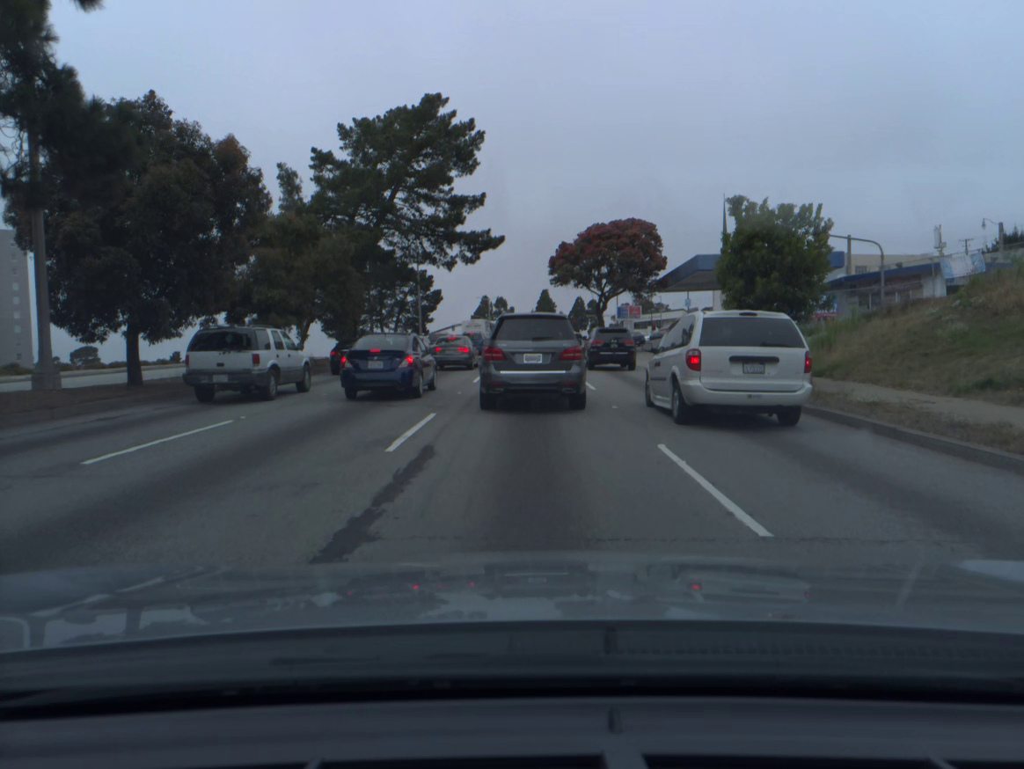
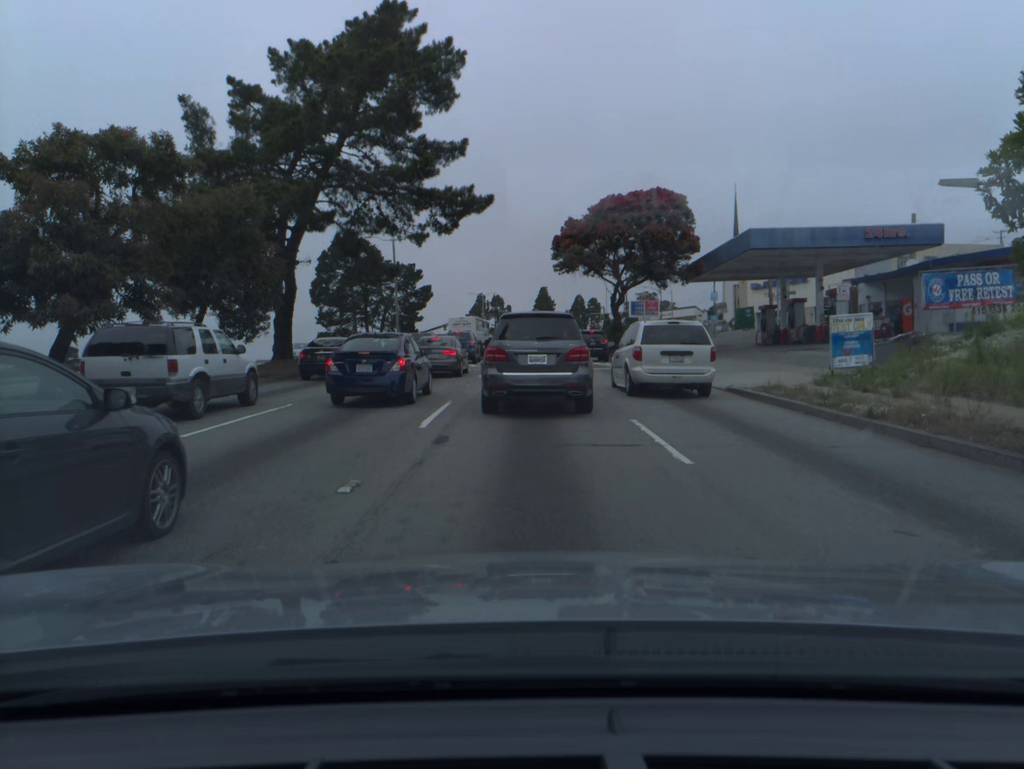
(0.0, +11.7) m; 0°
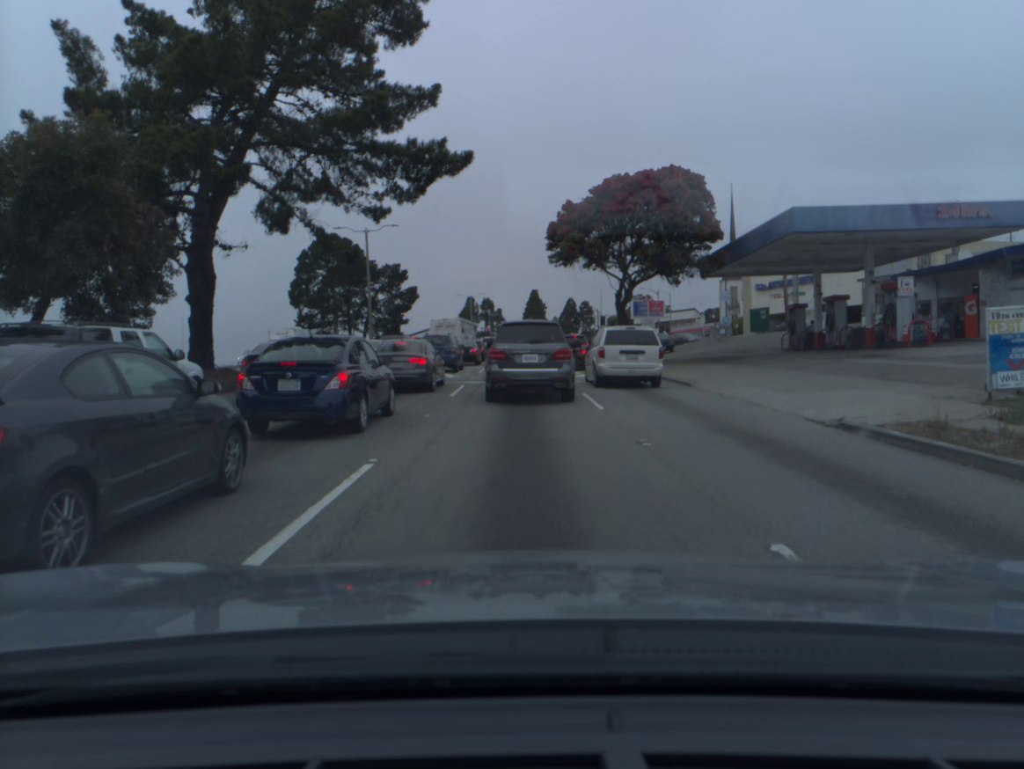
(+0.1, +7.7) m; +2°
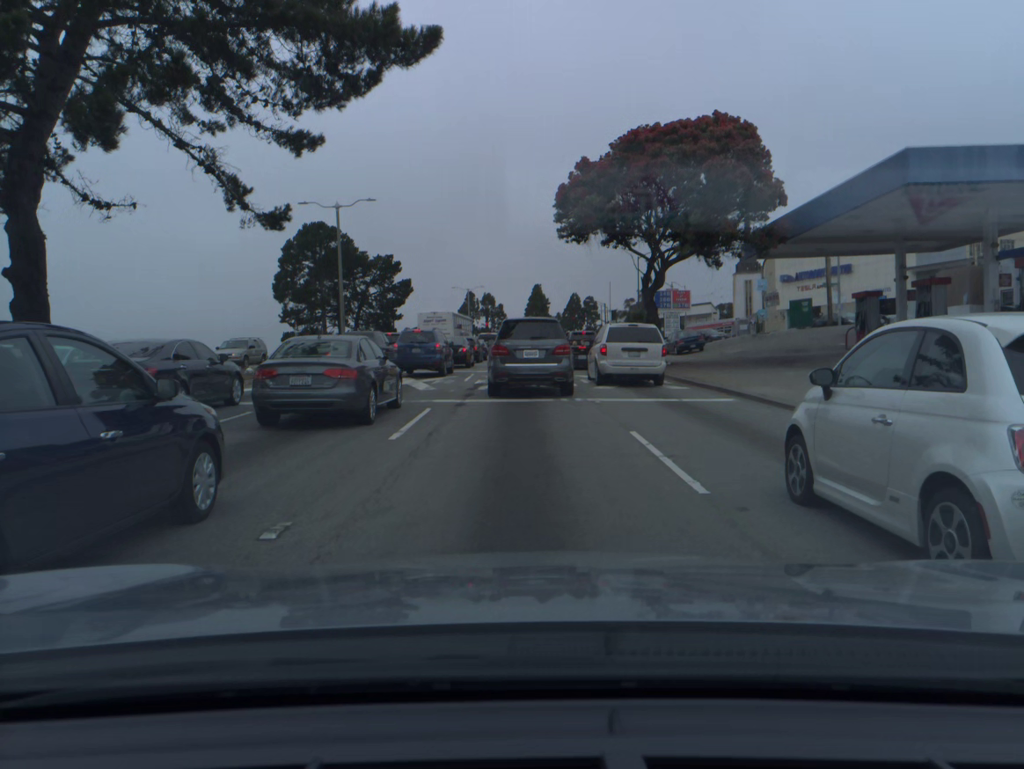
(-0.2, +8.6) m; -2°
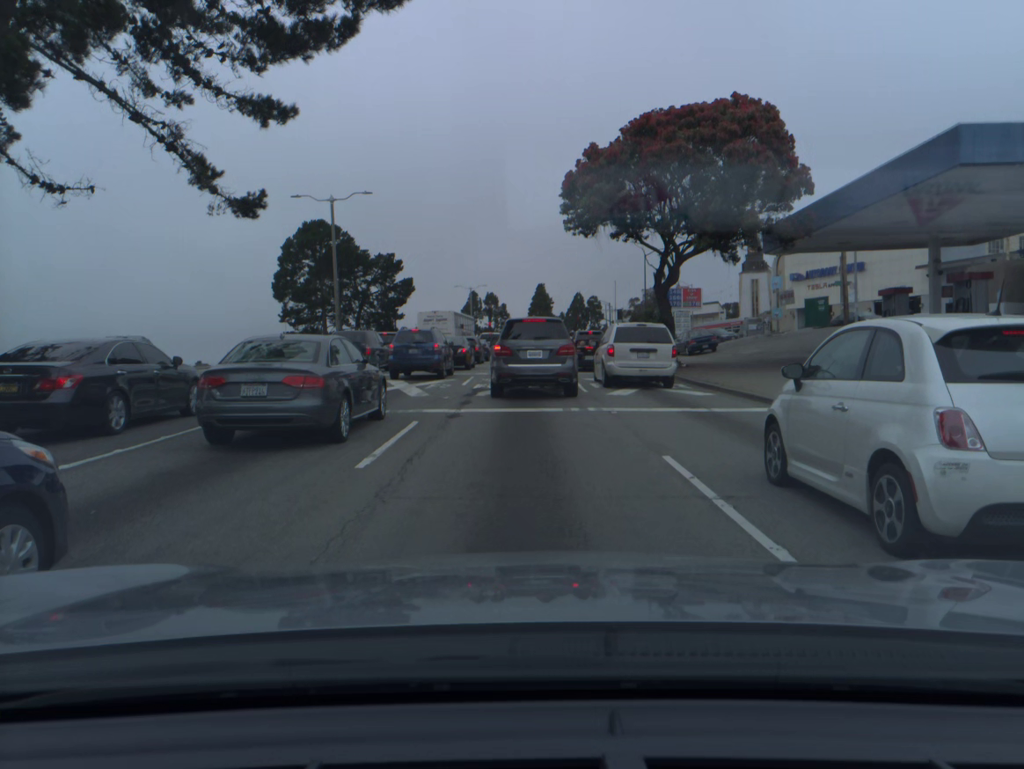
(0.0, +2.3) m; 0°
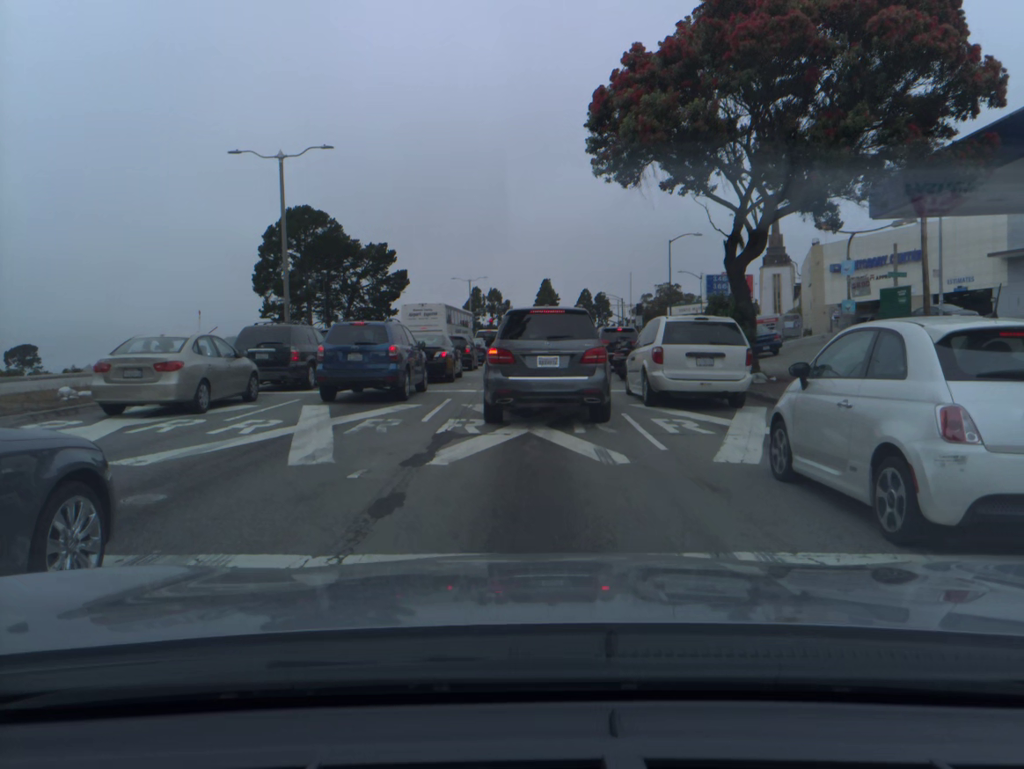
(0.0, +10.0) m; 0°
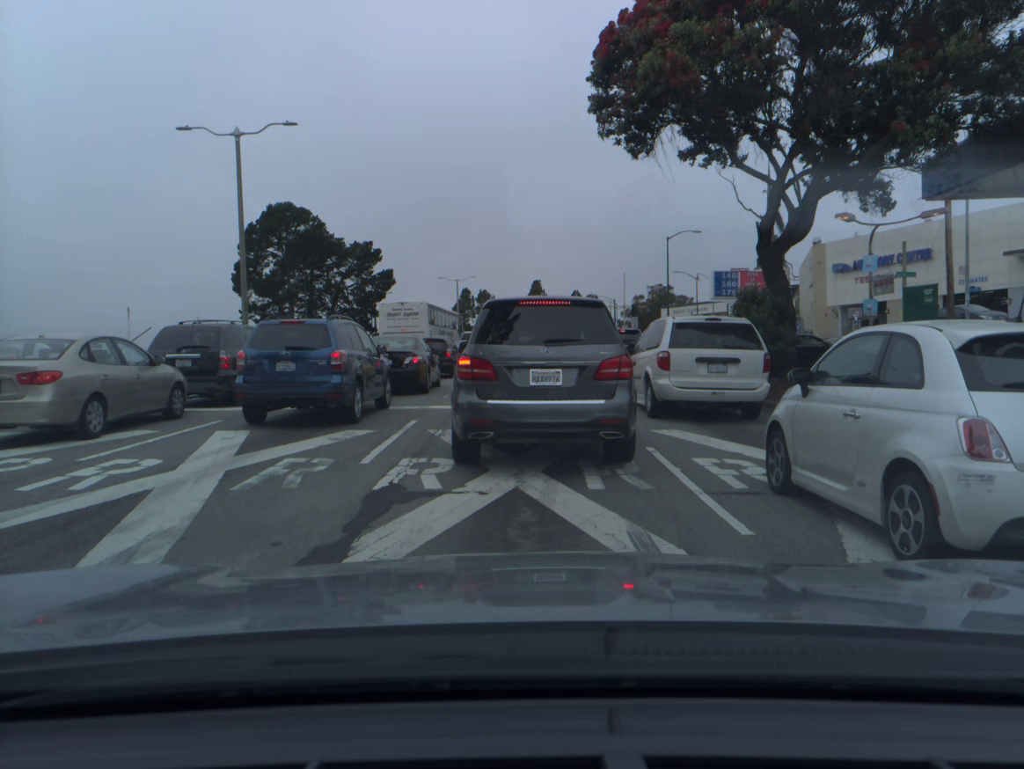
(+0.1, +4.1) m; +1°
